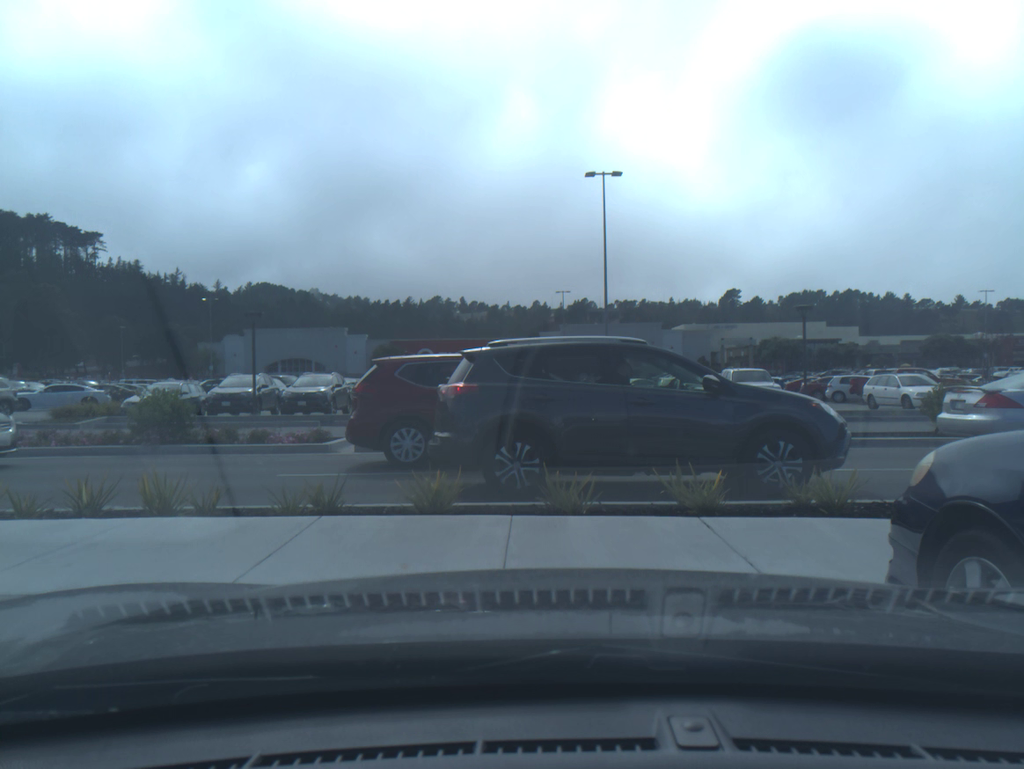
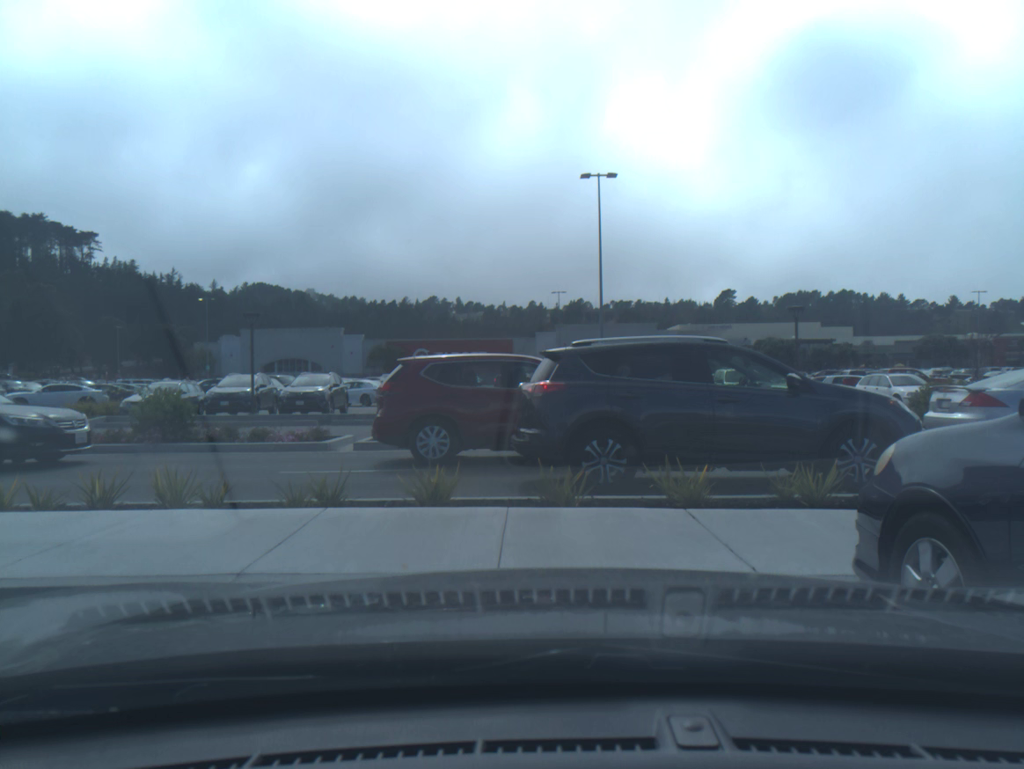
(0.0, -0.3) m; 0°
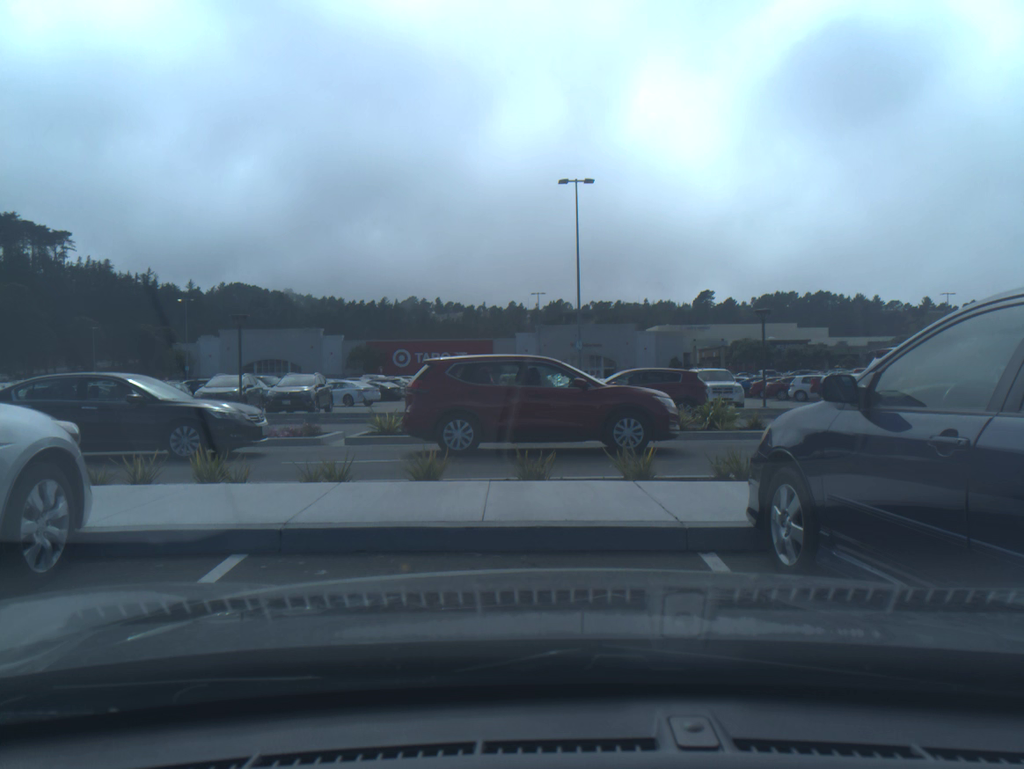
(0.0, -1.2) m; +1°
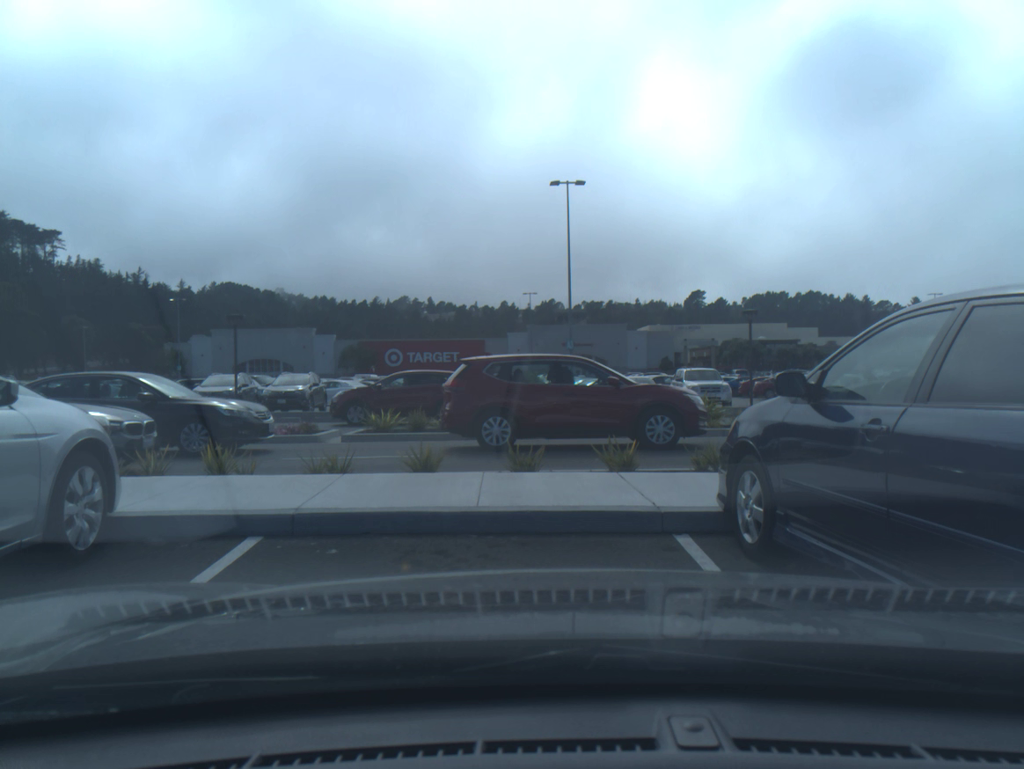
(0.0, -0.5) m; +1°
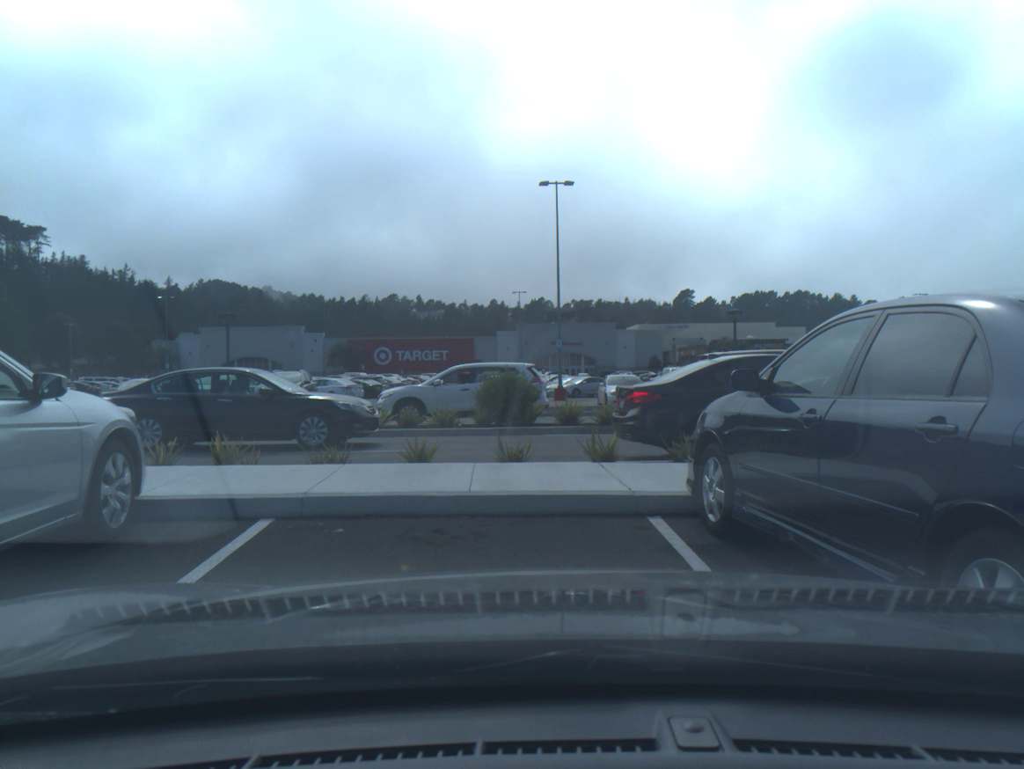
(0.0, -0.6) m; +1°
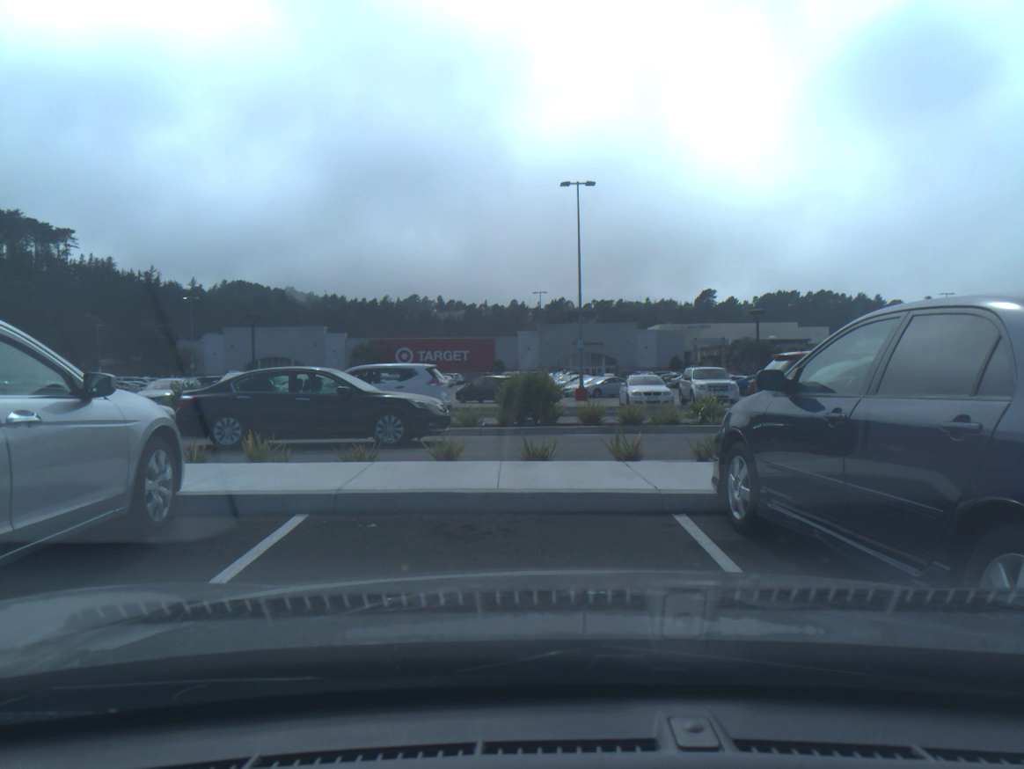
(0.0, -0.1) m; -1°
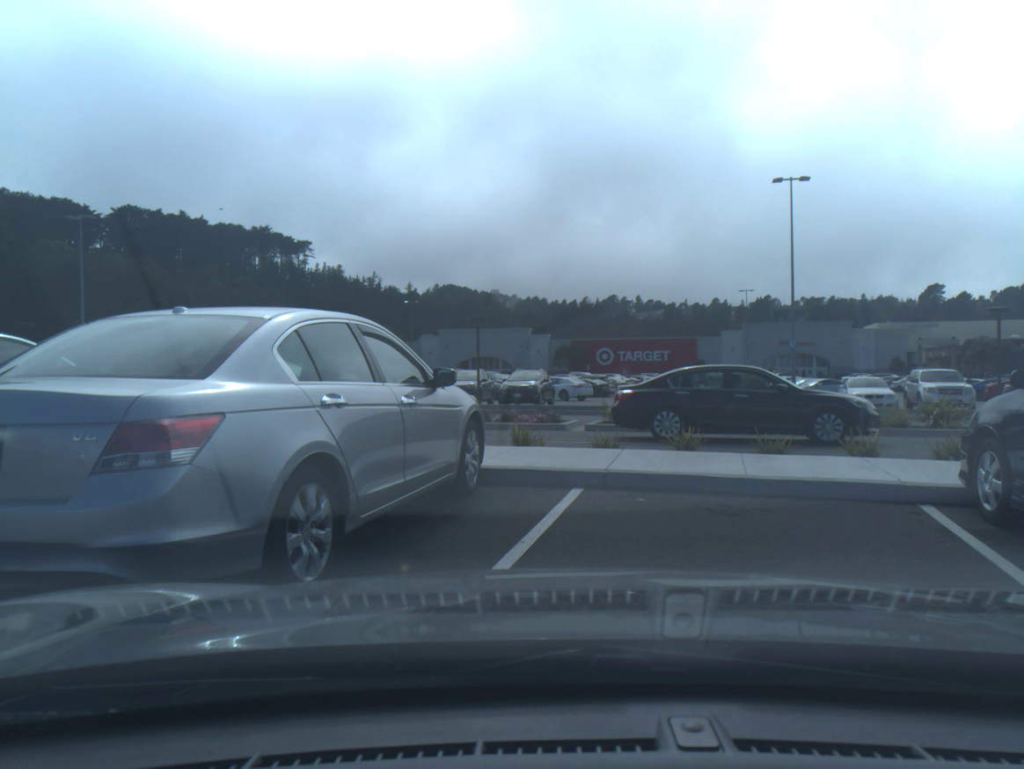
(-0.2, -0.9) m; -14°
